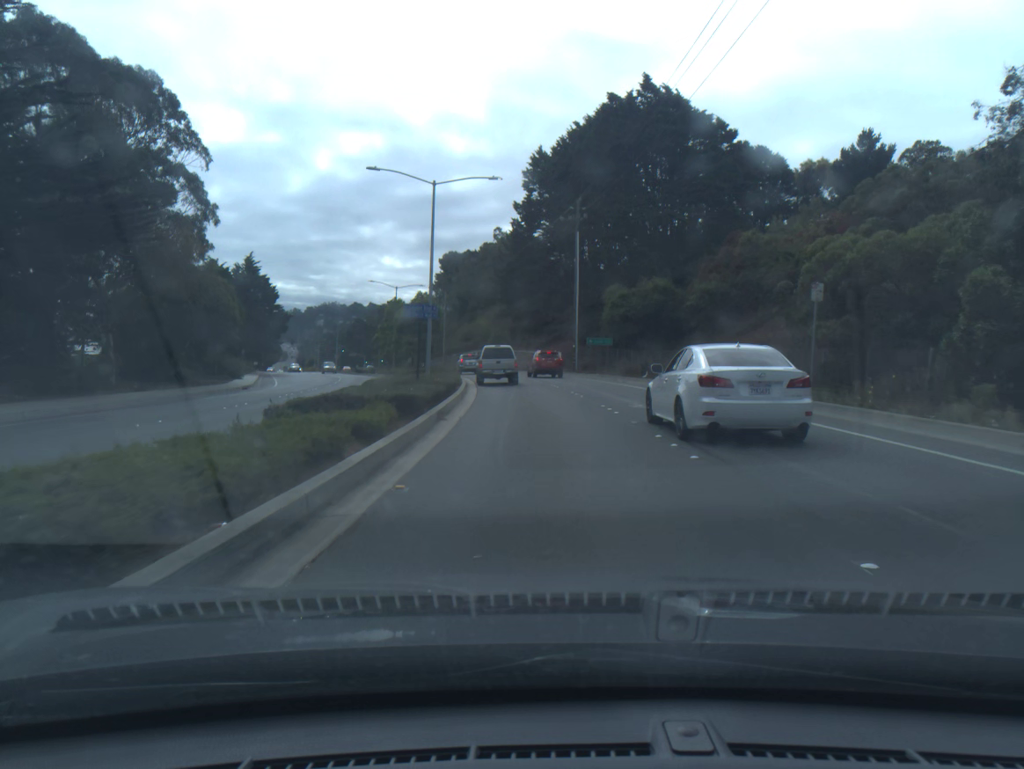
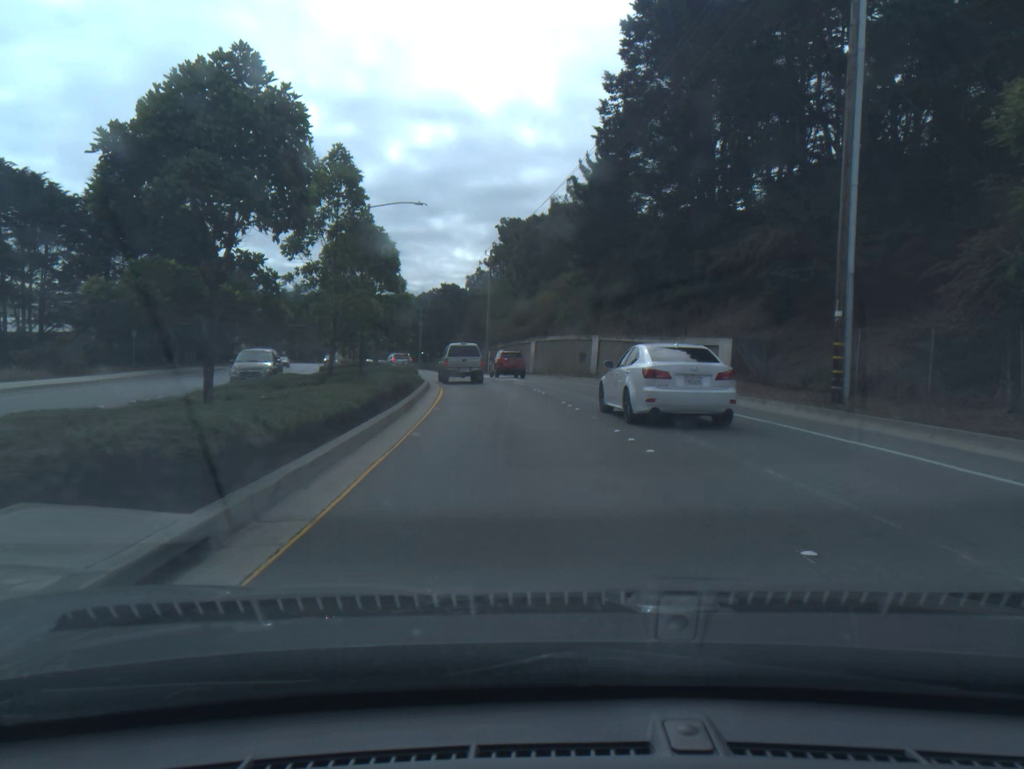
(-2.0, +43.8) m; -5°
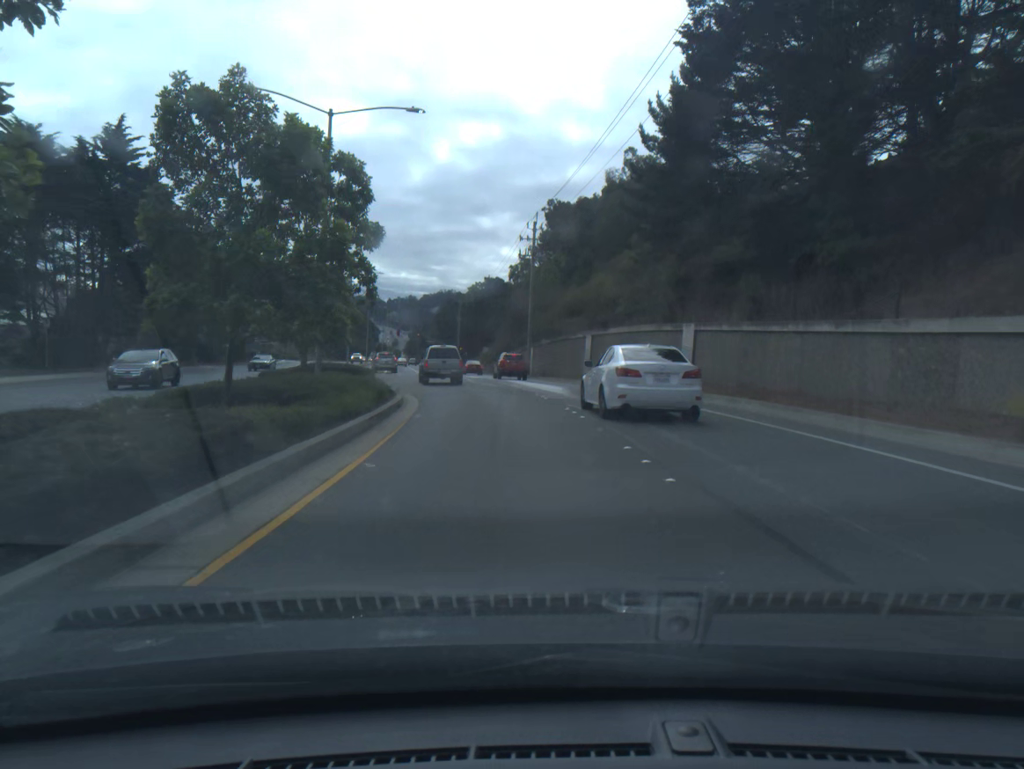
(-0.5, +16.8) m; -3°
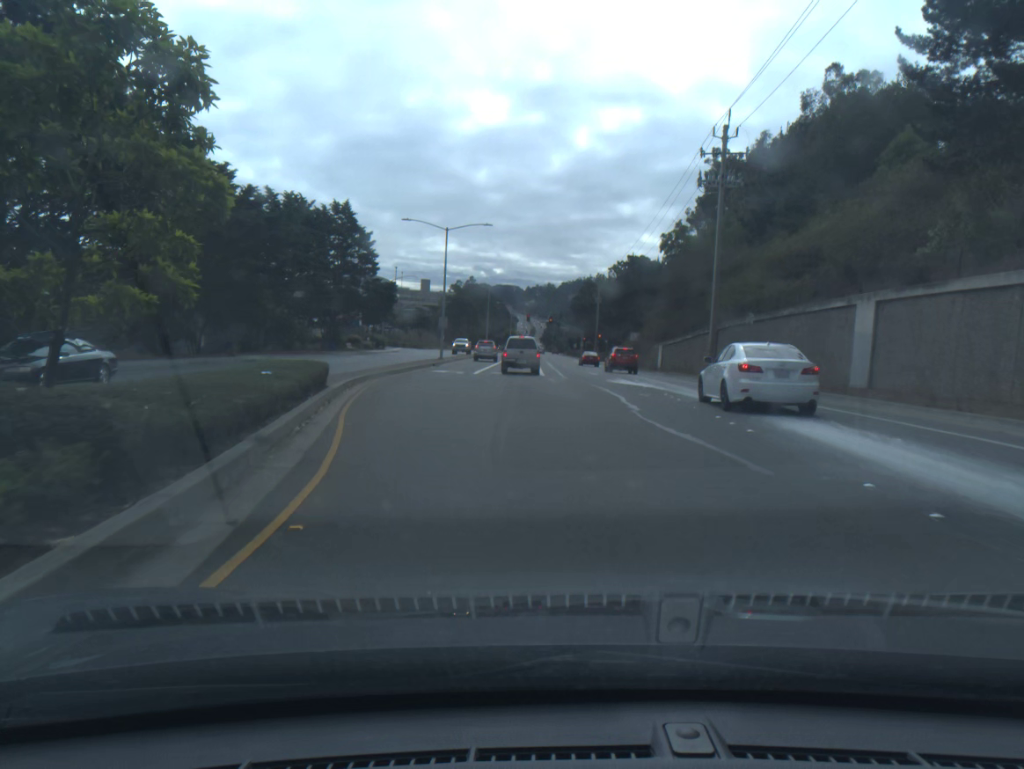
(-2.2, +24.5) m; -10°
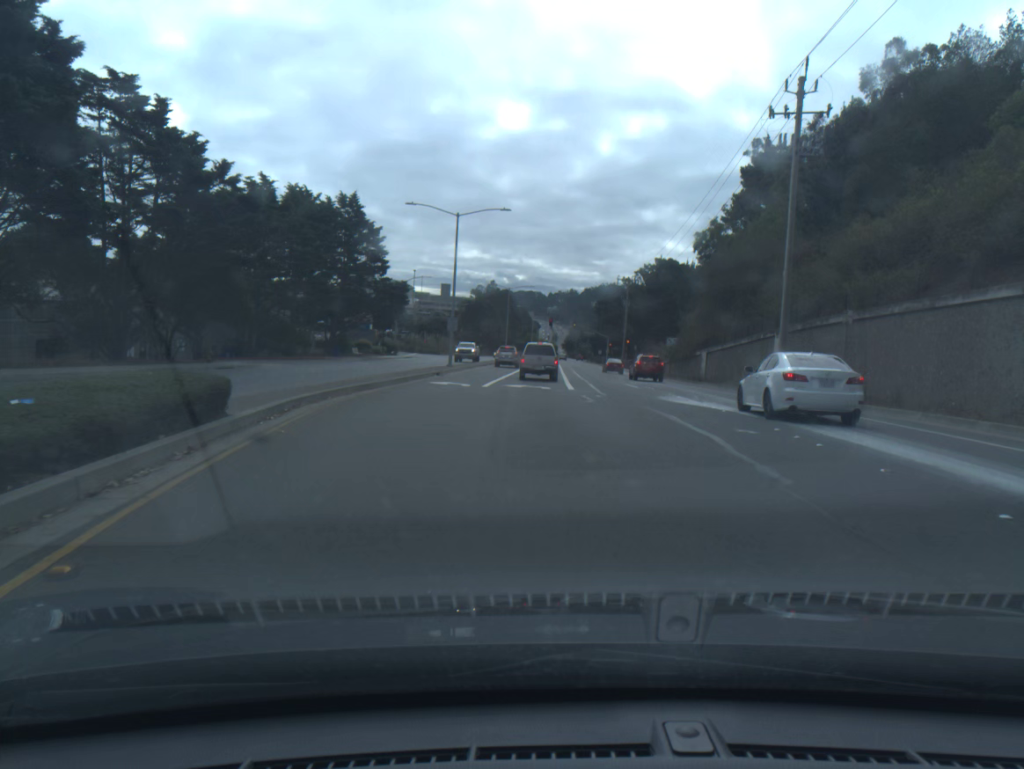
(-0.1, +8.0) m; -1°
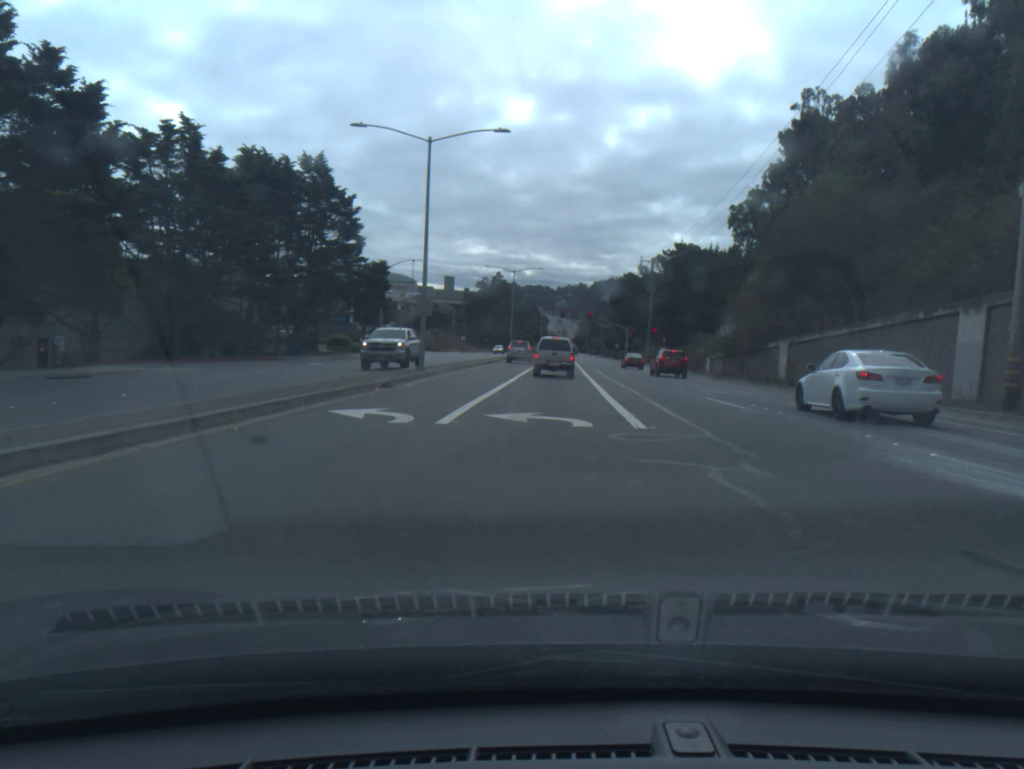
(-0.1, +15.6) m; 0°
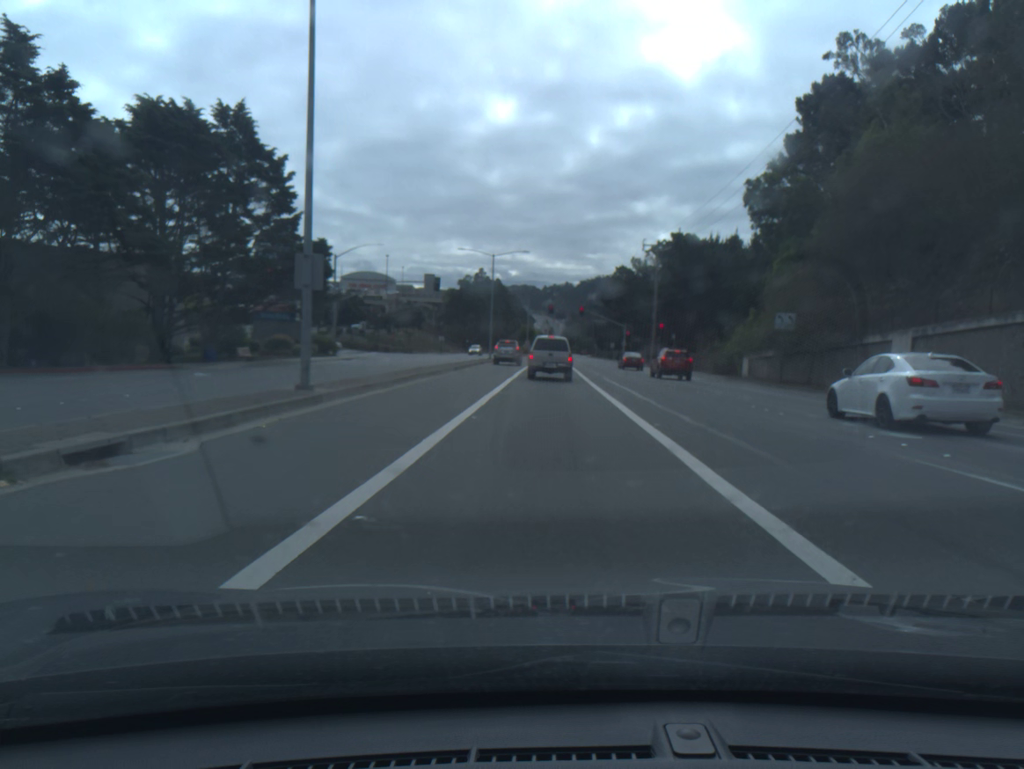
(+0.1, +14.4) m; +1°
